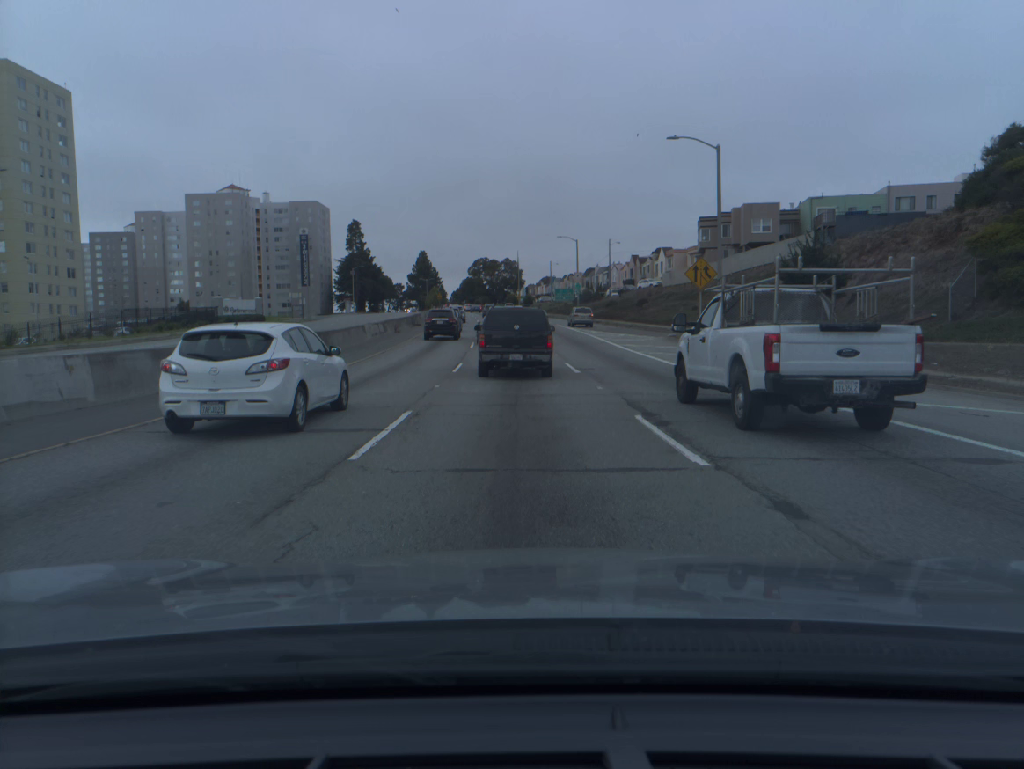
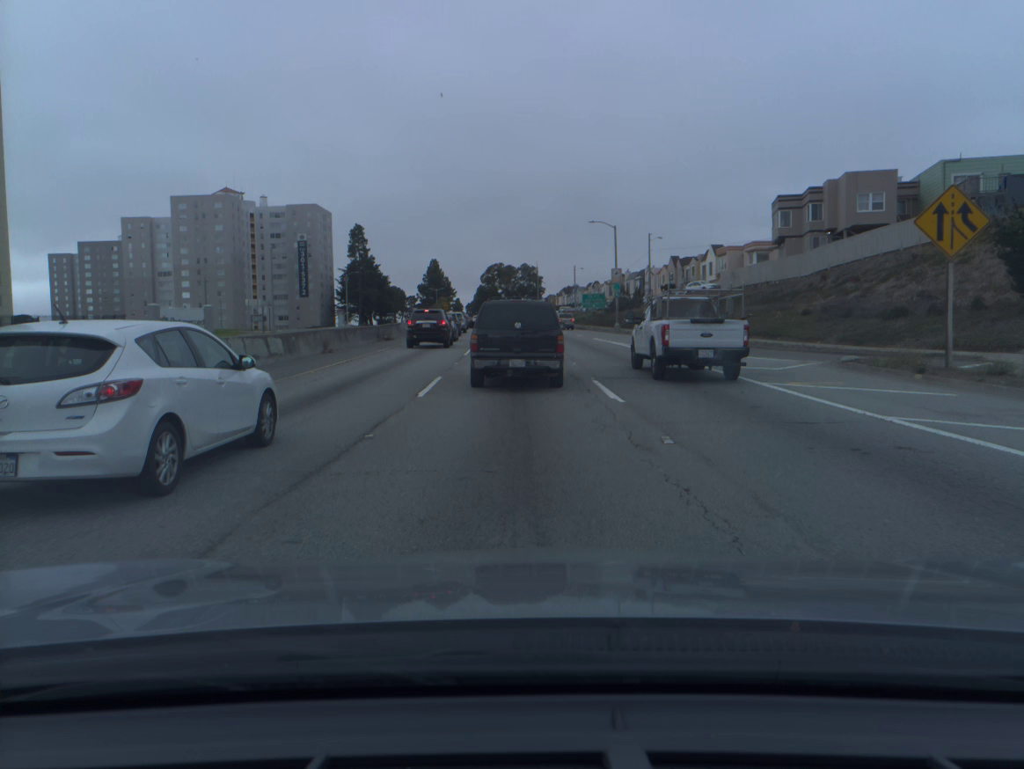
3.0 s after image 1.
(-0.3, +22.7) m; -2°
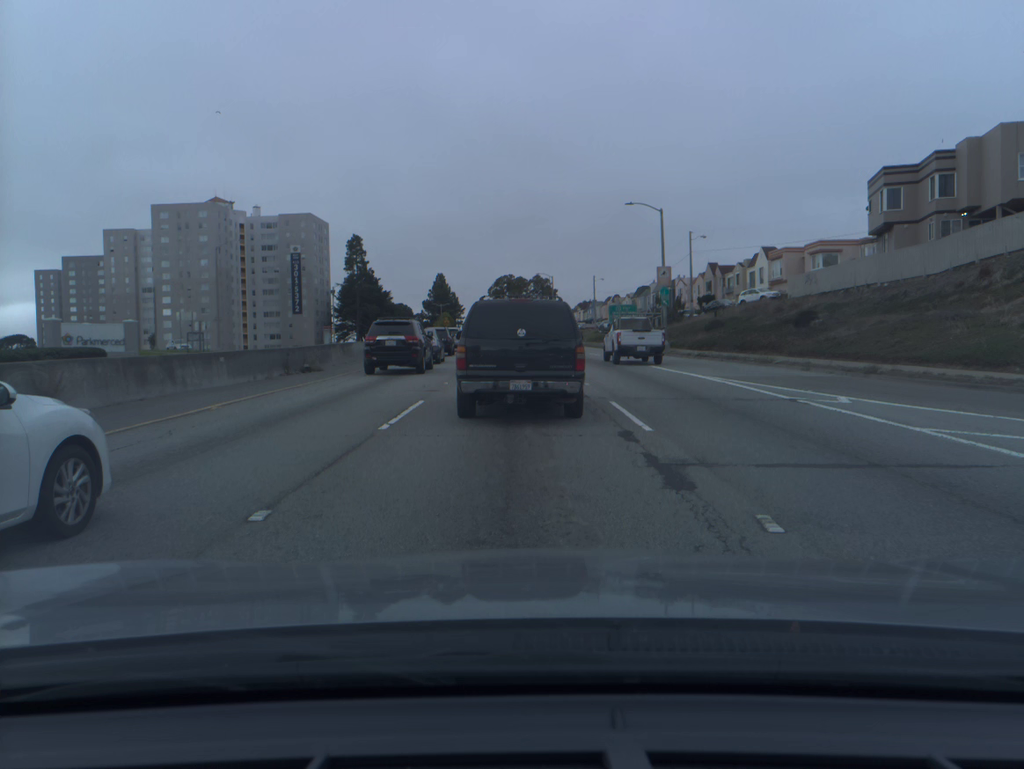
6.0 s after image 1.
(-0.1, +18.9) m; -1°
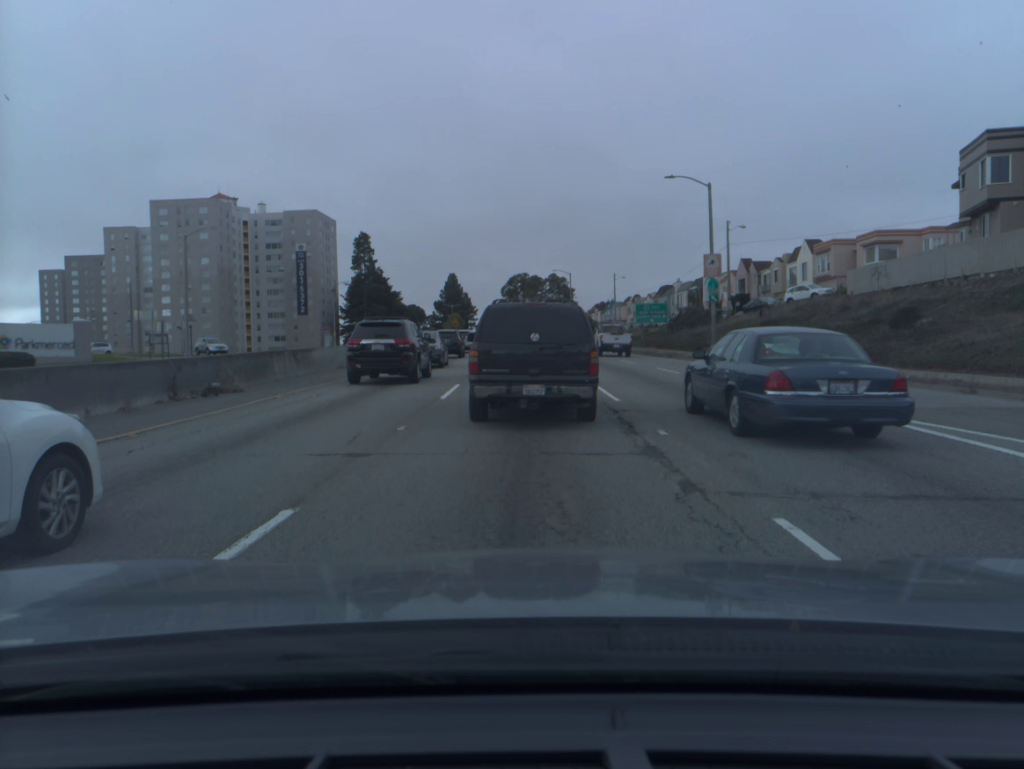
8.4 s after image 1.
(-0.1, +9.5) m; -1°
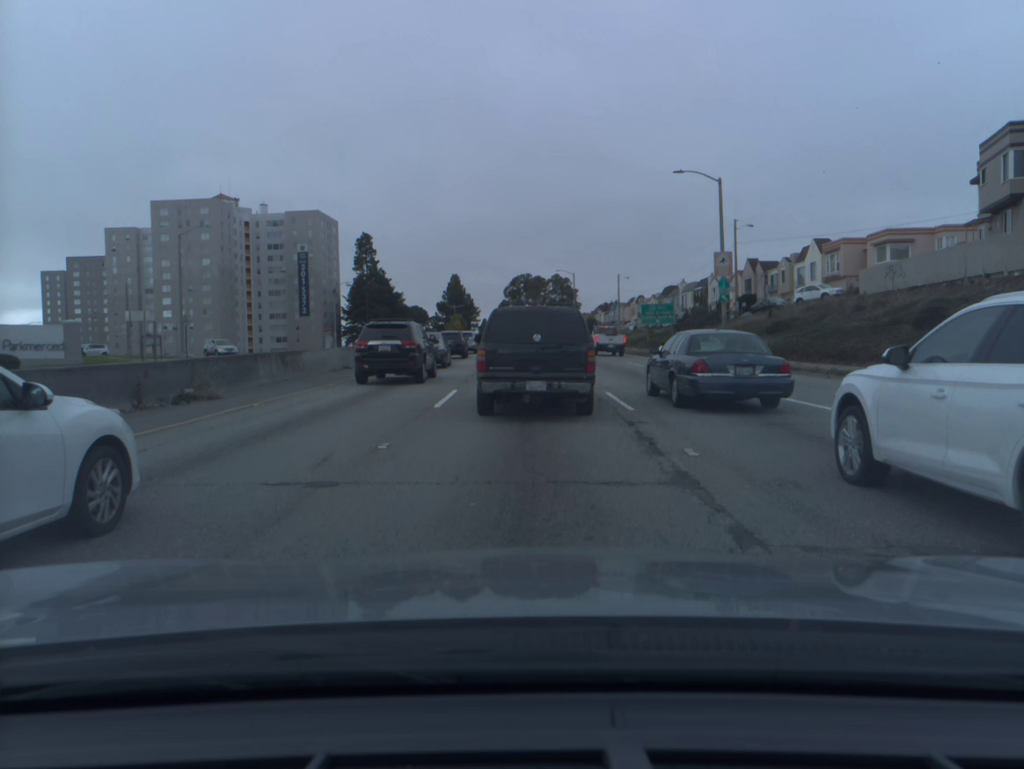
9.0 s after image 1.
(0.0, +1.7) m; 0°
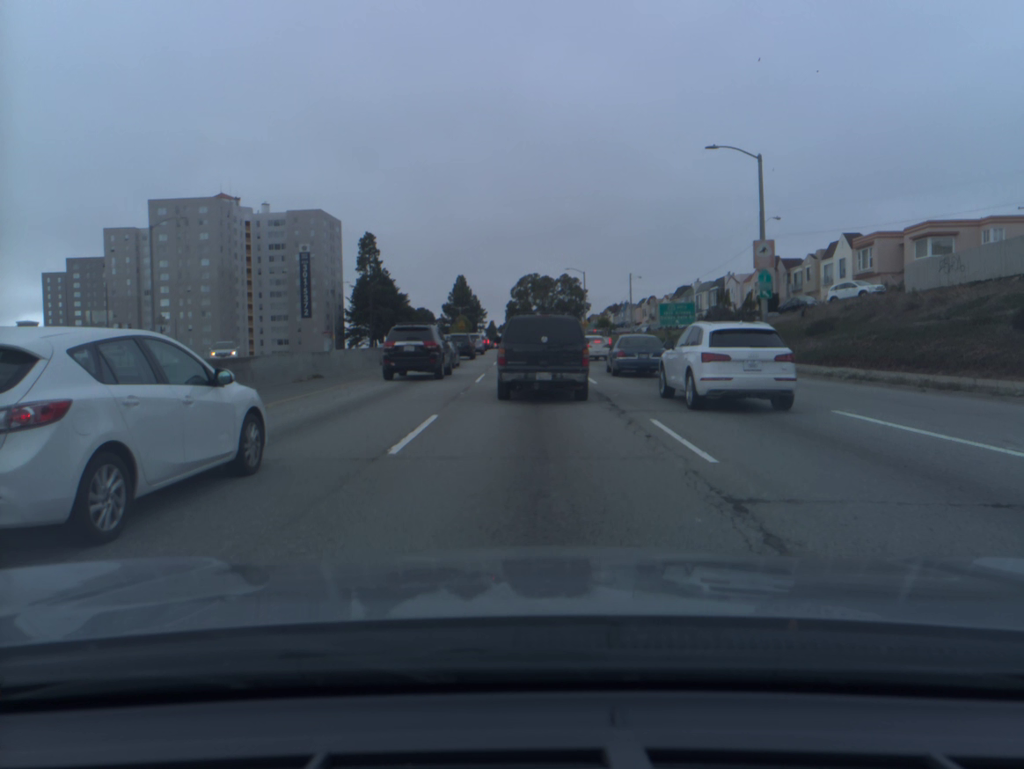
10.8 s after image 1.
(0.0, +5.6) m; -1°
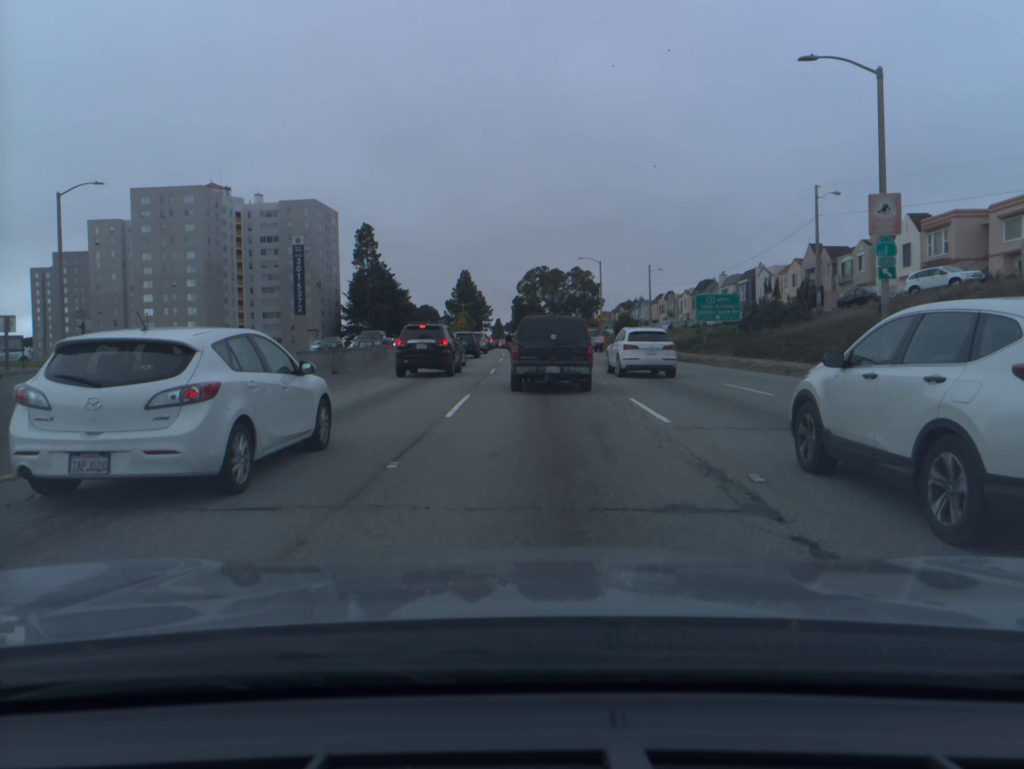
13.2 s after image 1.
(-0.1, +10.6) m; 0°
